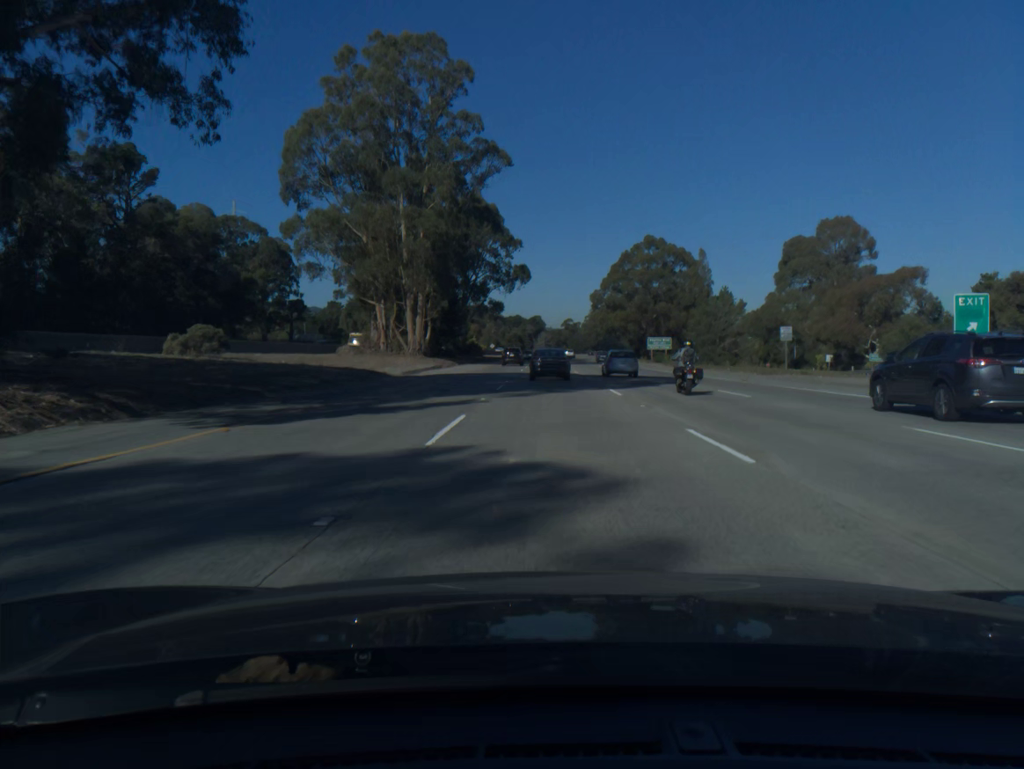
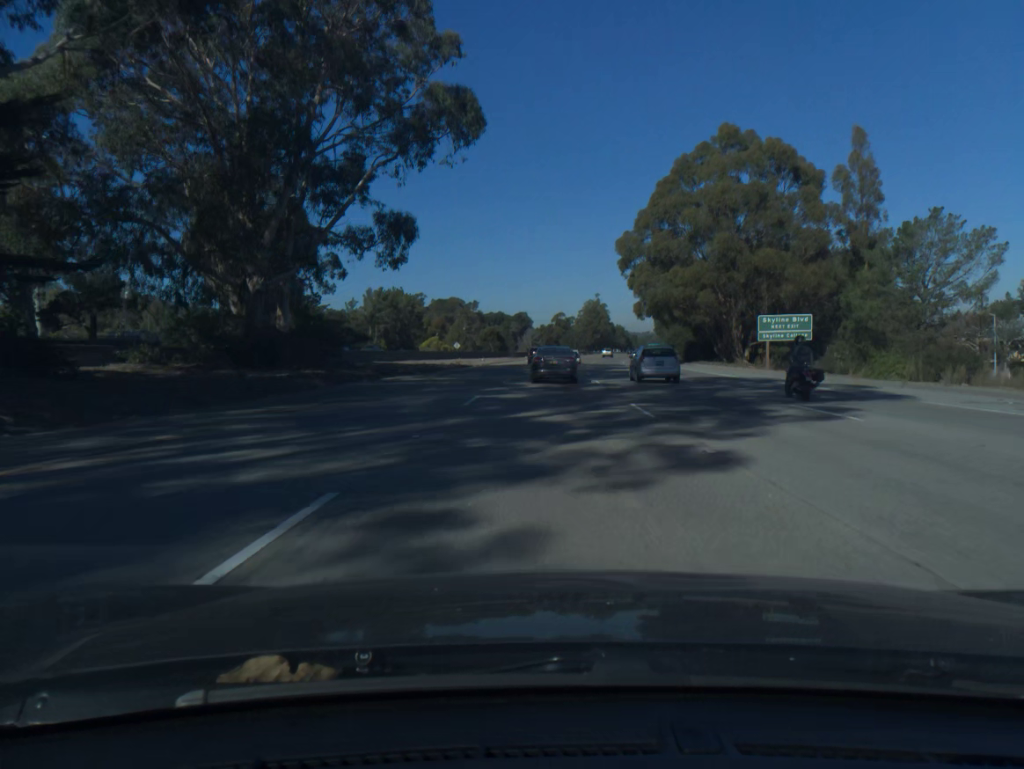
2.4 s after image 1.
(+0.3, +81.8) m; +1°
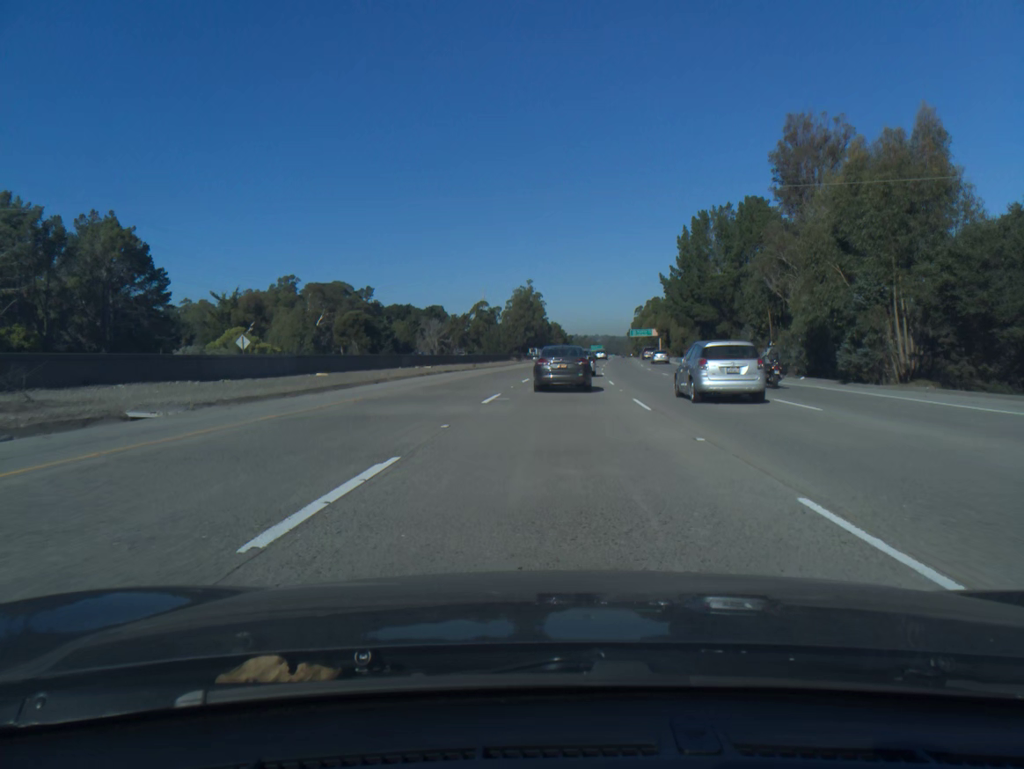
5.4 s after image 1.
(+4.5, +100.1) m; +5°
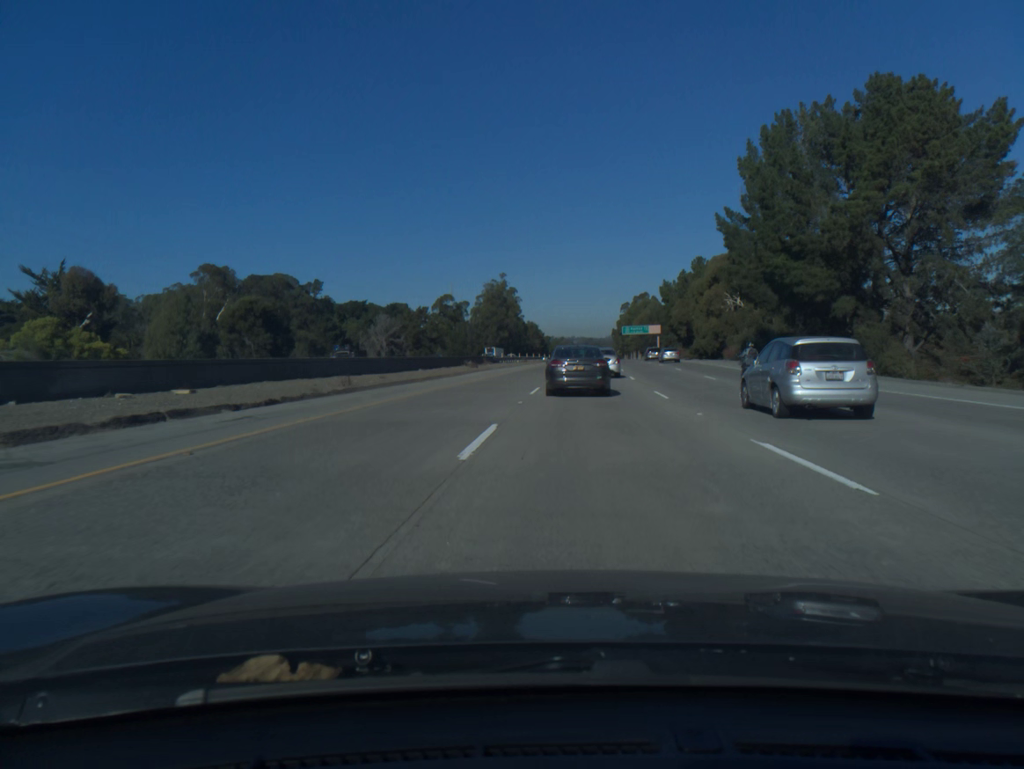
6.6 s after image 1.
(+0.6, +39.6) m; +2°
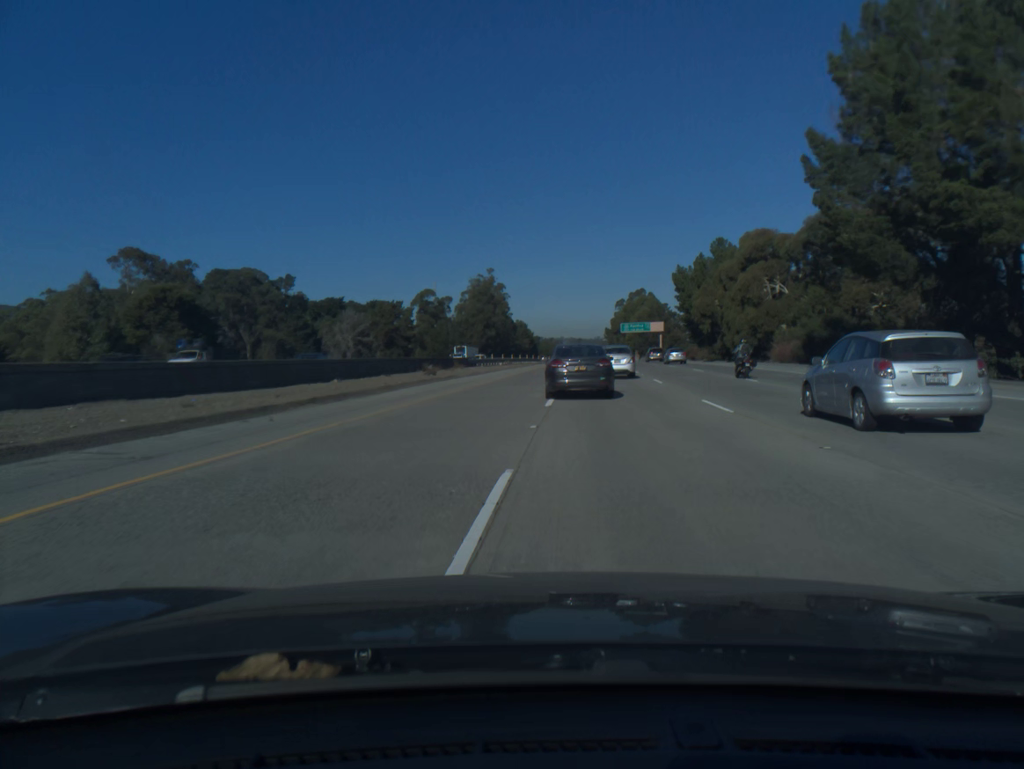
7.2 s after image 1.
(+0.1, +19.9) m; +1°
